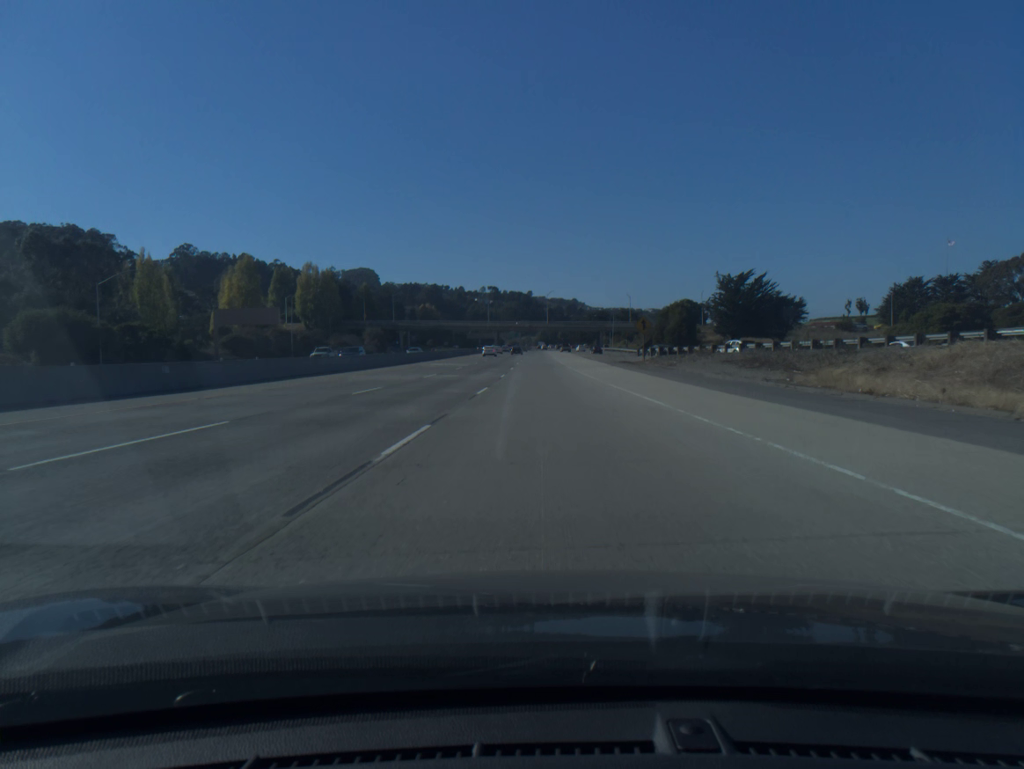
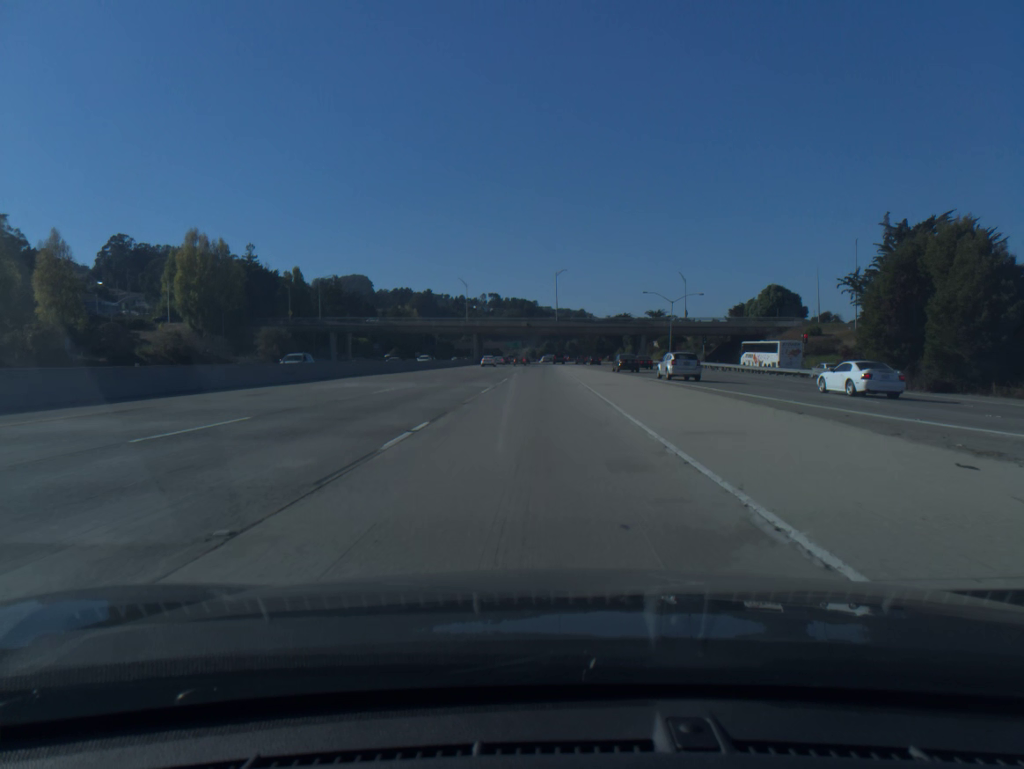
(+0.3, +84.0) m; 0°
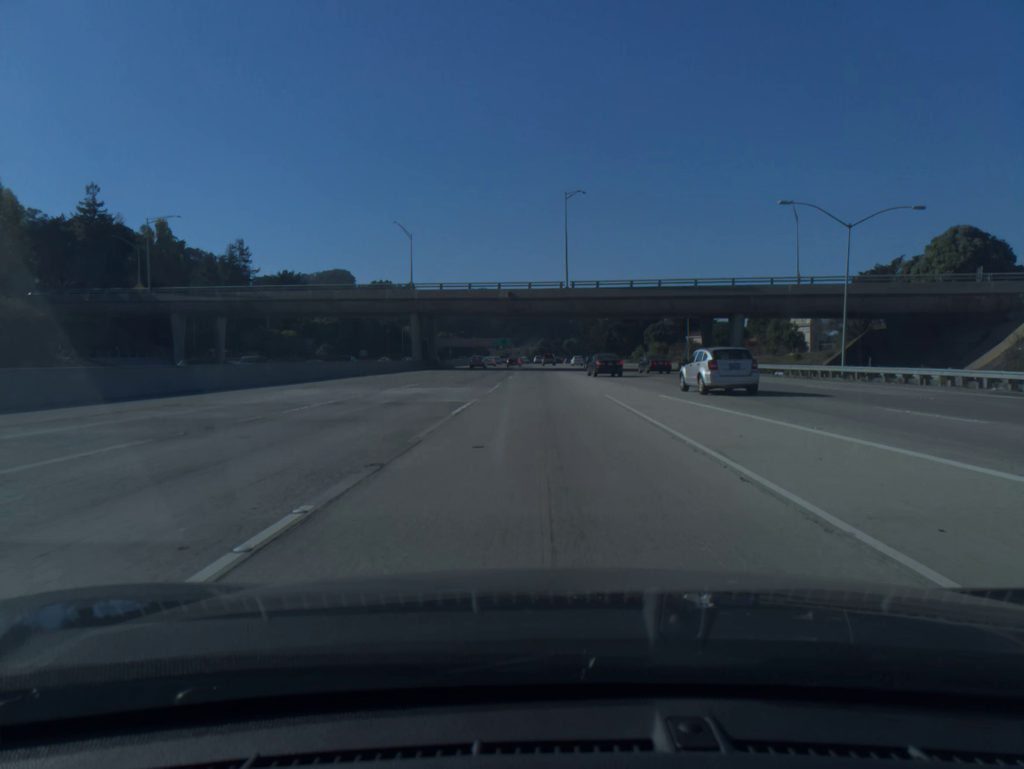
(0.0, +66.8) m; 0°
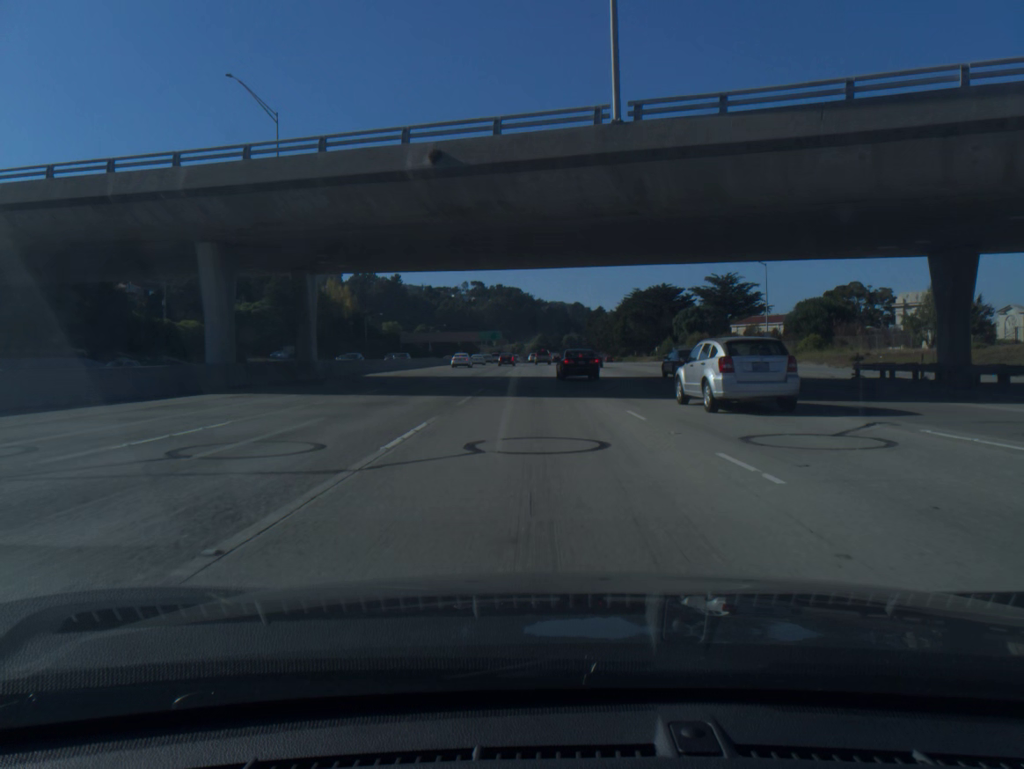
(+0.2, +49.5) m; 0°
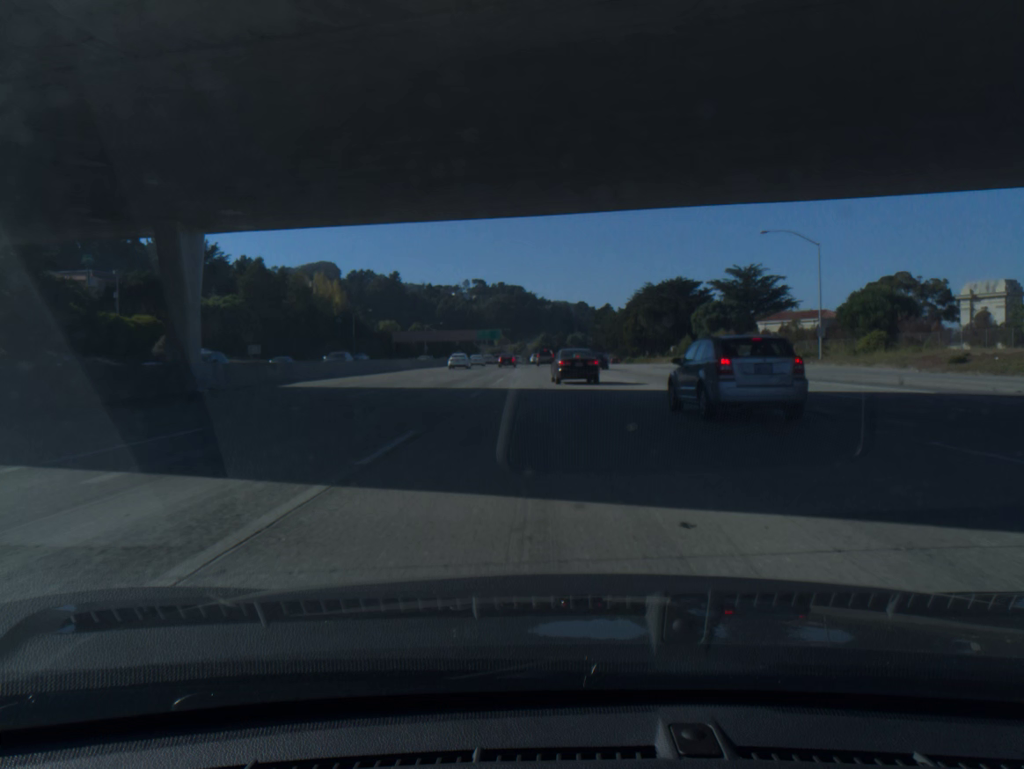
(0.0, +15.8) m; 0°
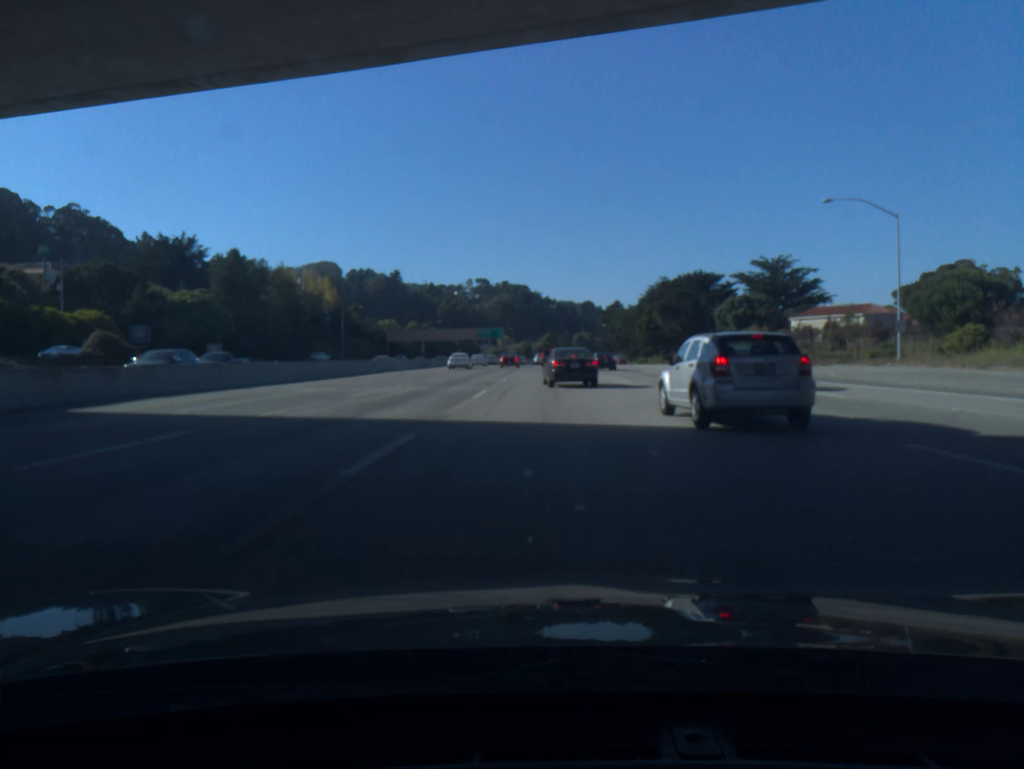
(0.0, +15.0) m; 0°
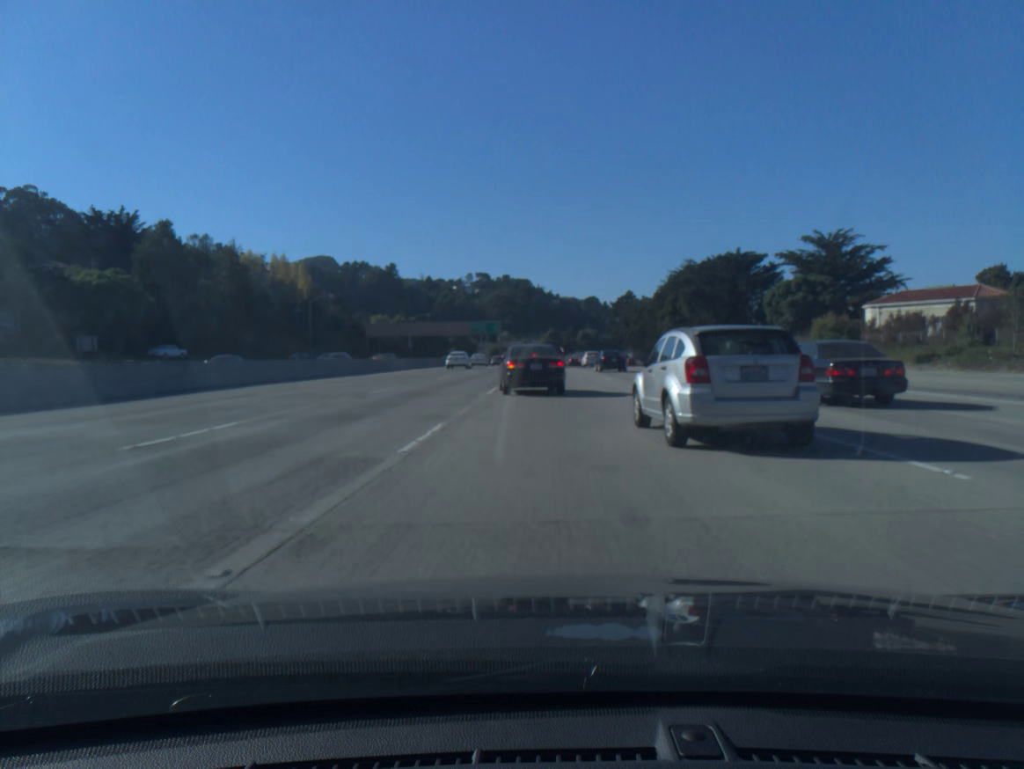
(-0.1, +27.2) m; 0°
